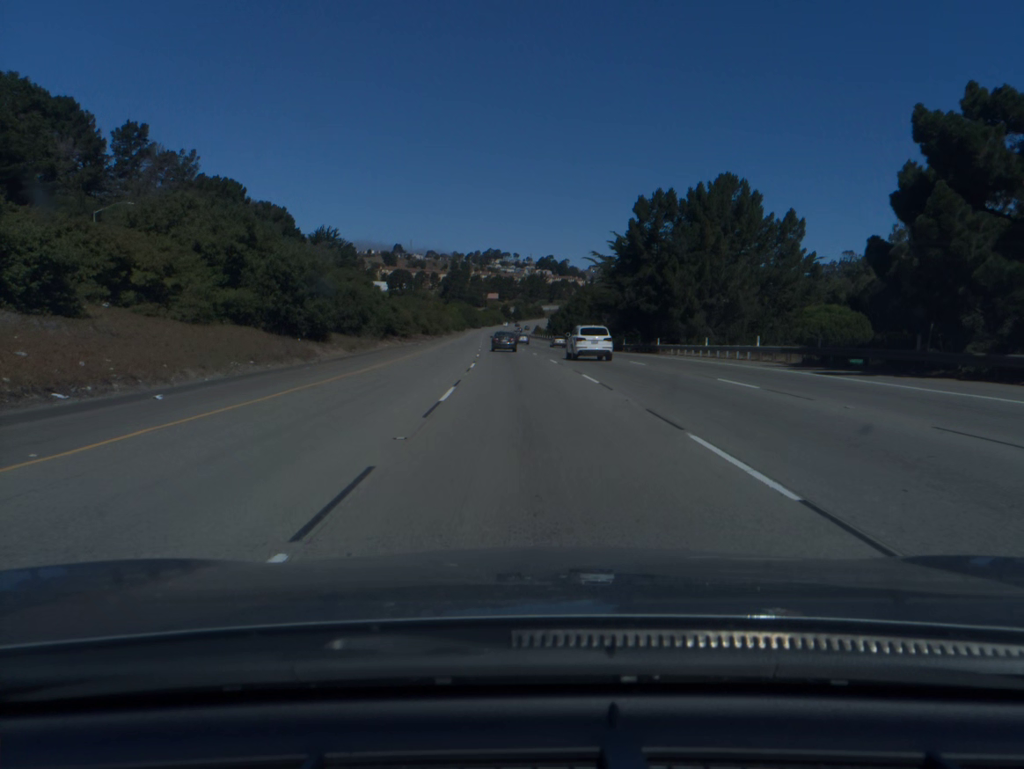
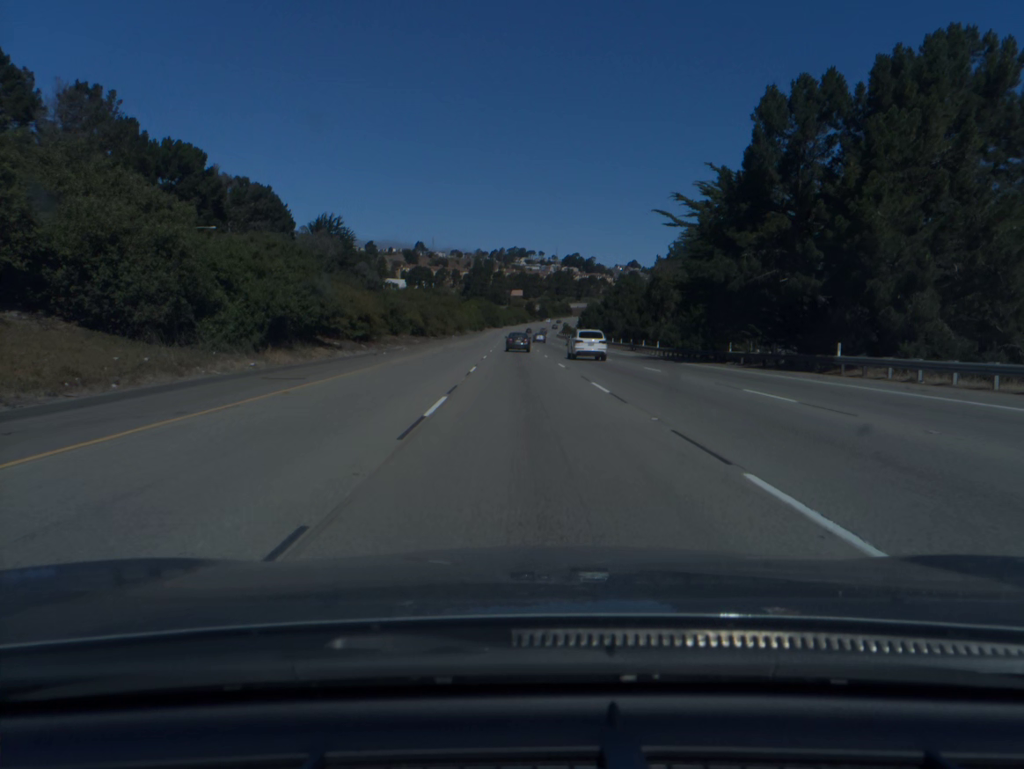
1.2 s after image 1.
(-0.5, +31.7) m; -2°
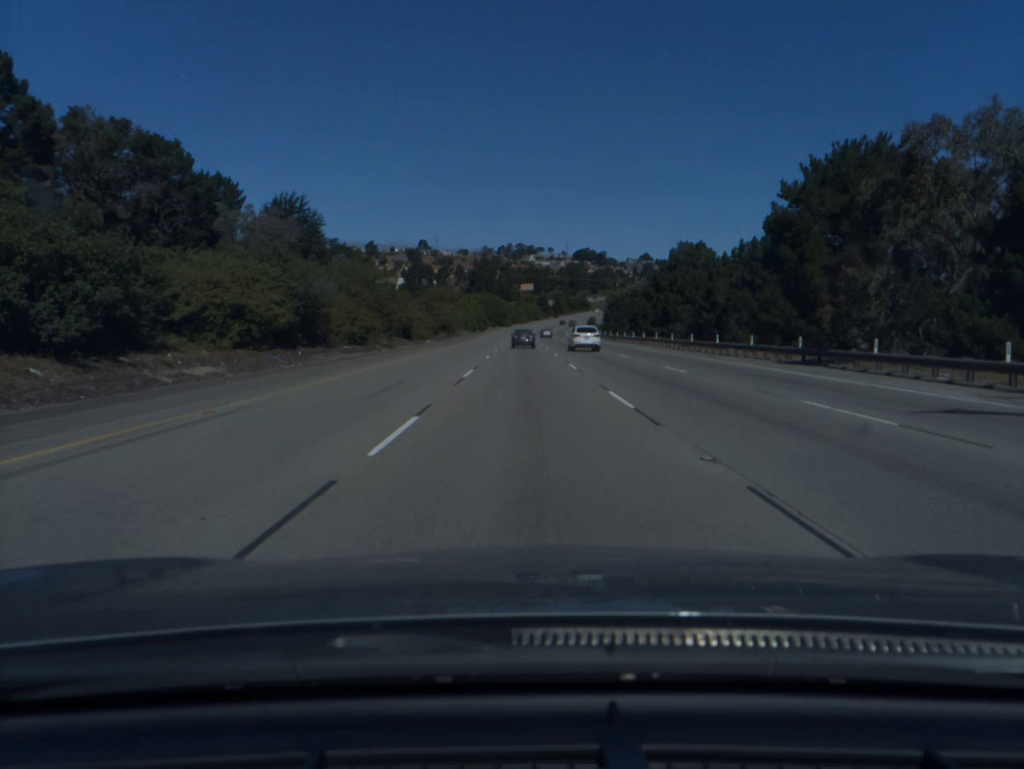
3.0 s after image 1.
(-0.5, +48.1) m; -1°
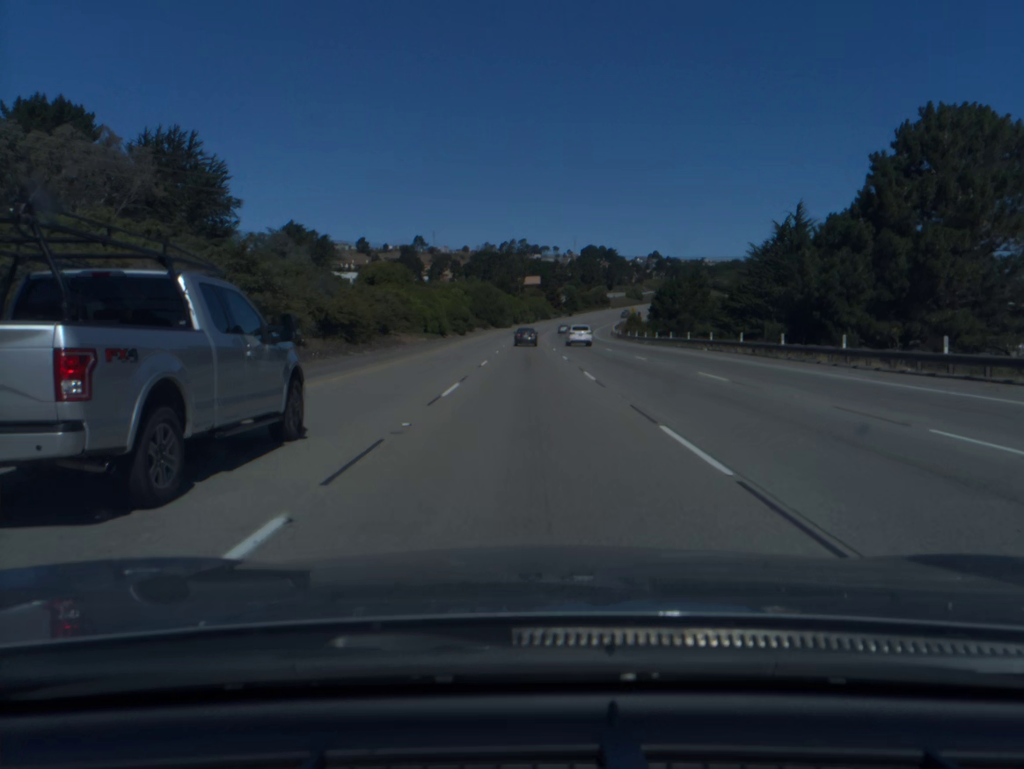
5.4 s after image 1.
(-0.2, +65.1) m; 0°
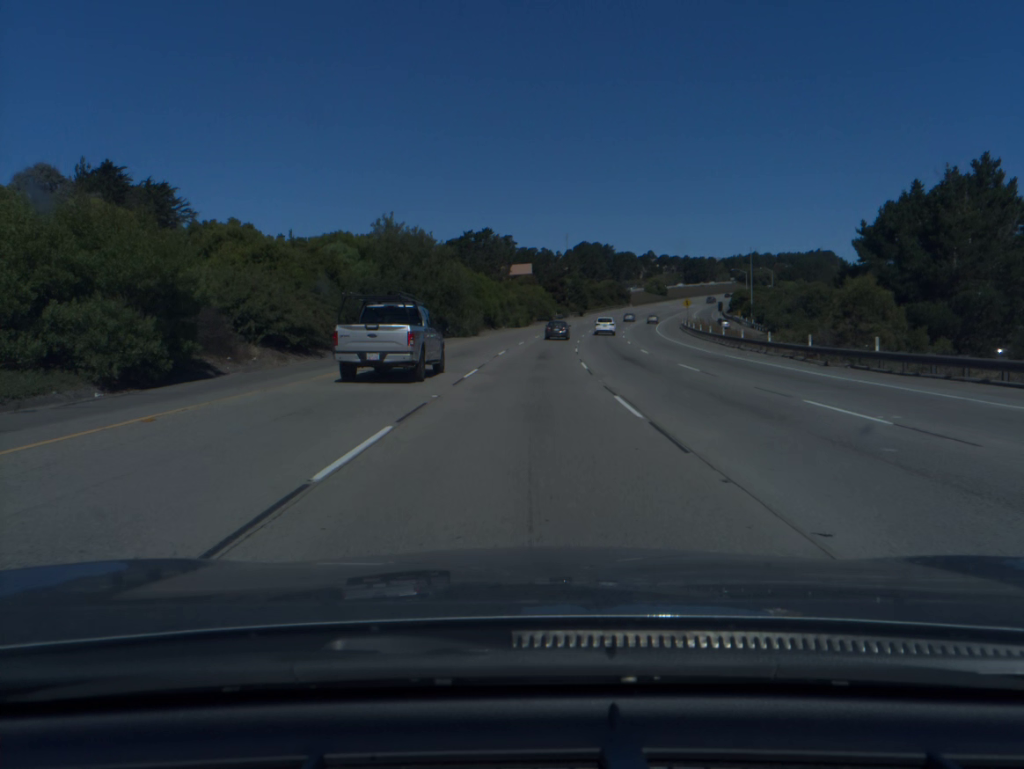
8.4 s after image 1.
(+0.5, +82.7) m; +1°
